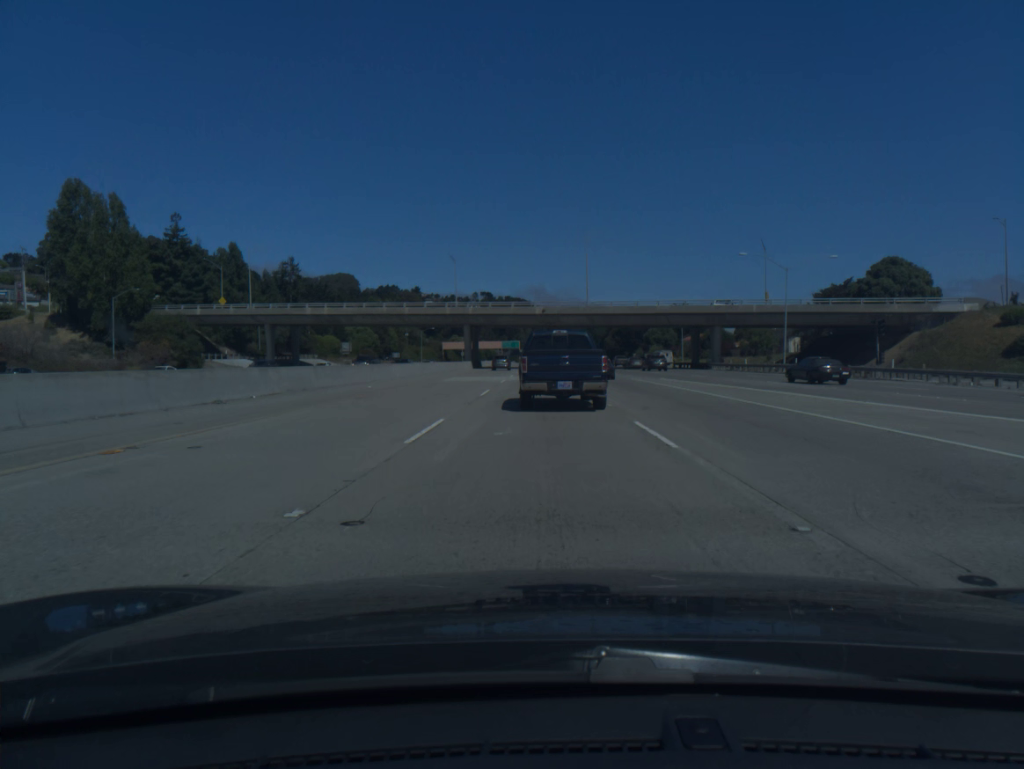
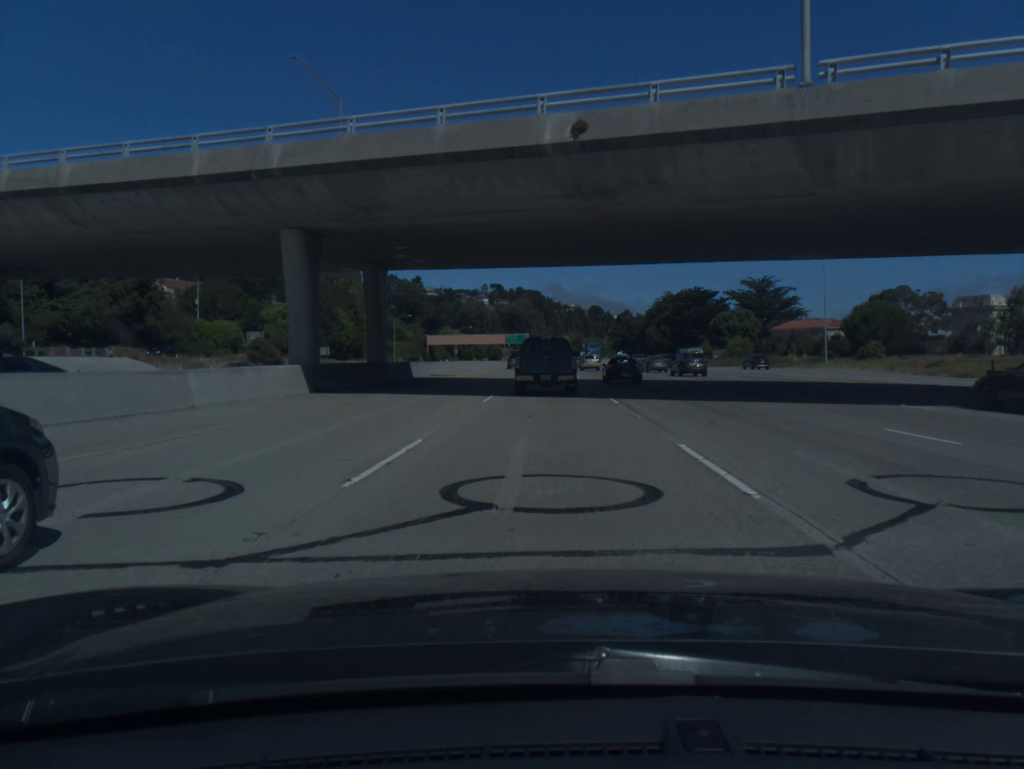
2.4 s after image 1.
(-0.6, +75.4) m; -1°
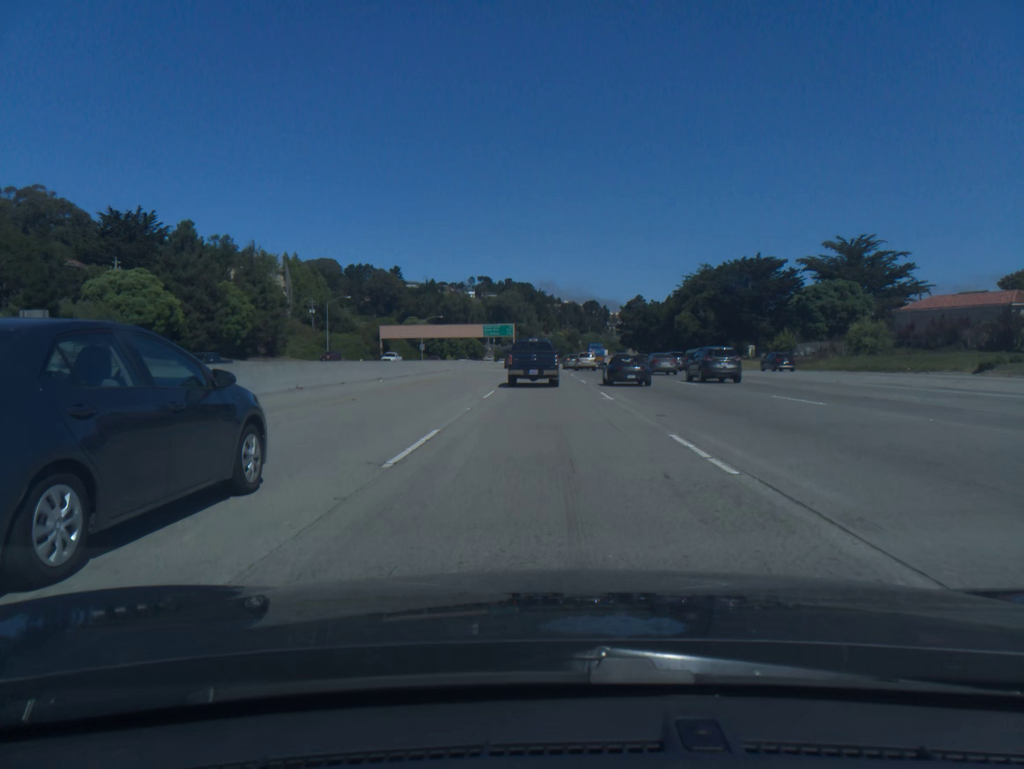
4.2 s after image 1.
(+0.4, +56.2) m; +1°
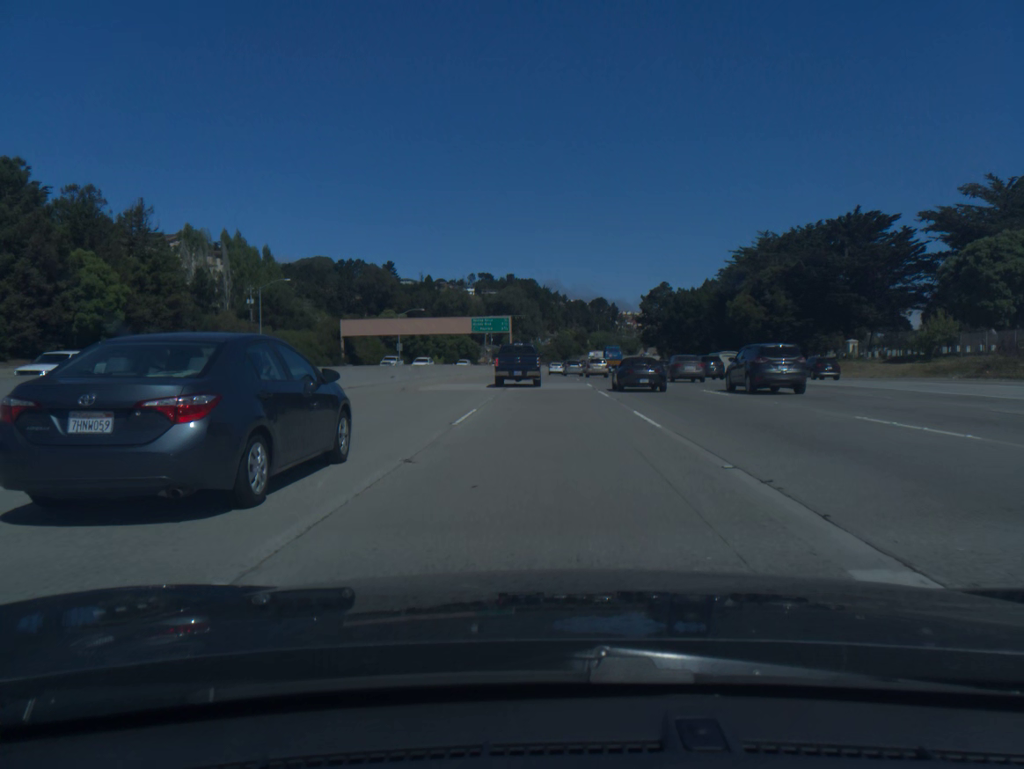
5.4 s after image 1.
(-0.1, +37.1) m; 0°
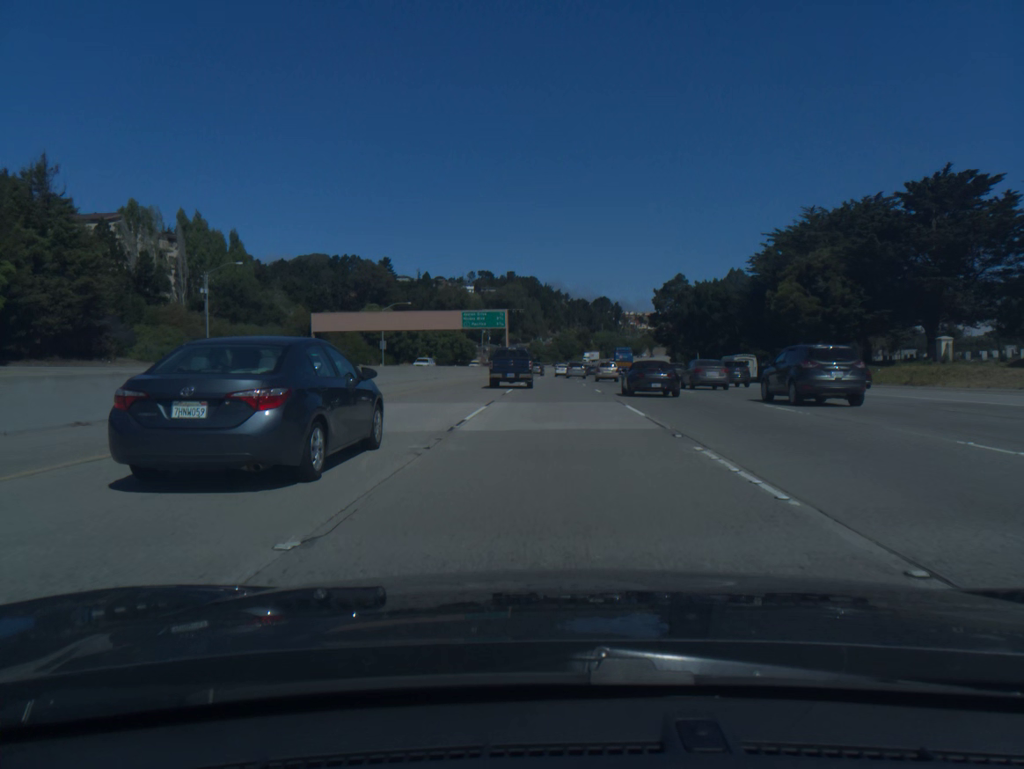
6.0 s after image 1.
(0.0, +18.5) m; 0°
